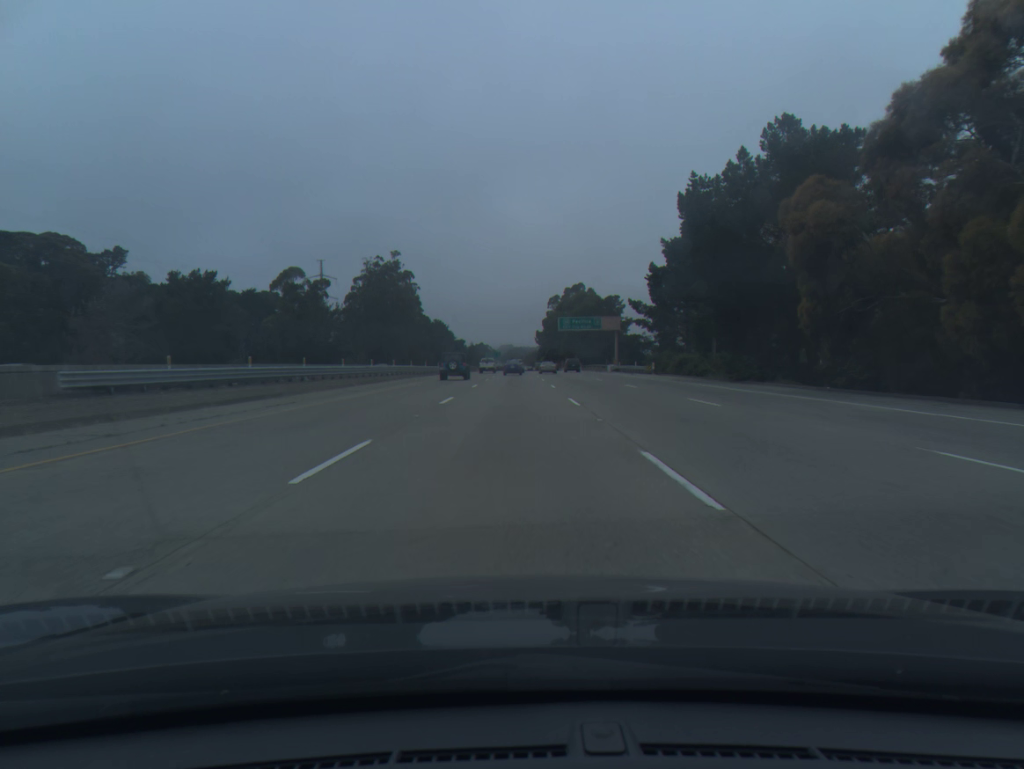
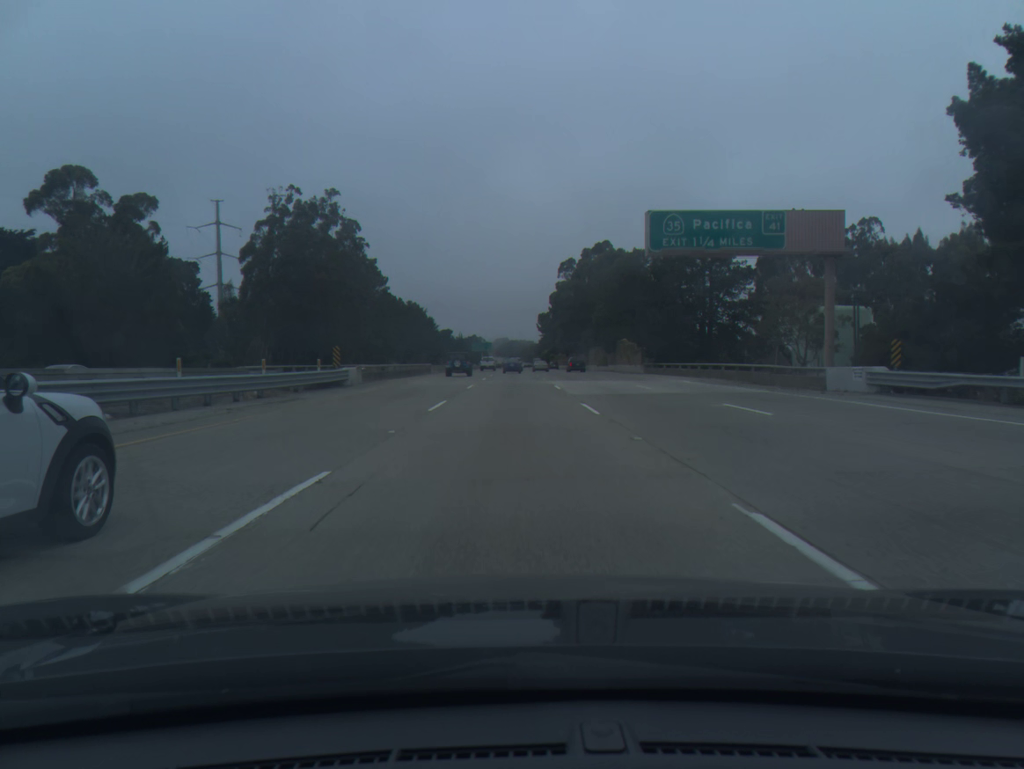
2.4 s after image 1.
(-0.4, +77.1) m; 0°
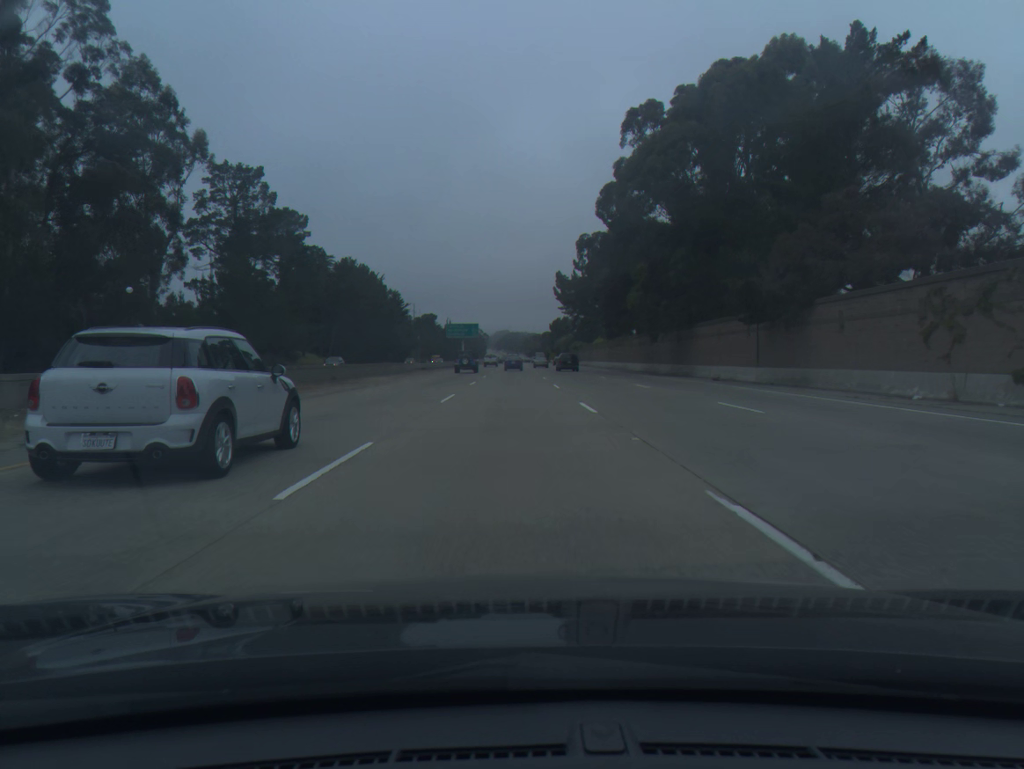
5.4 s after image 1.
(-0.5, +99.5) m; 0°
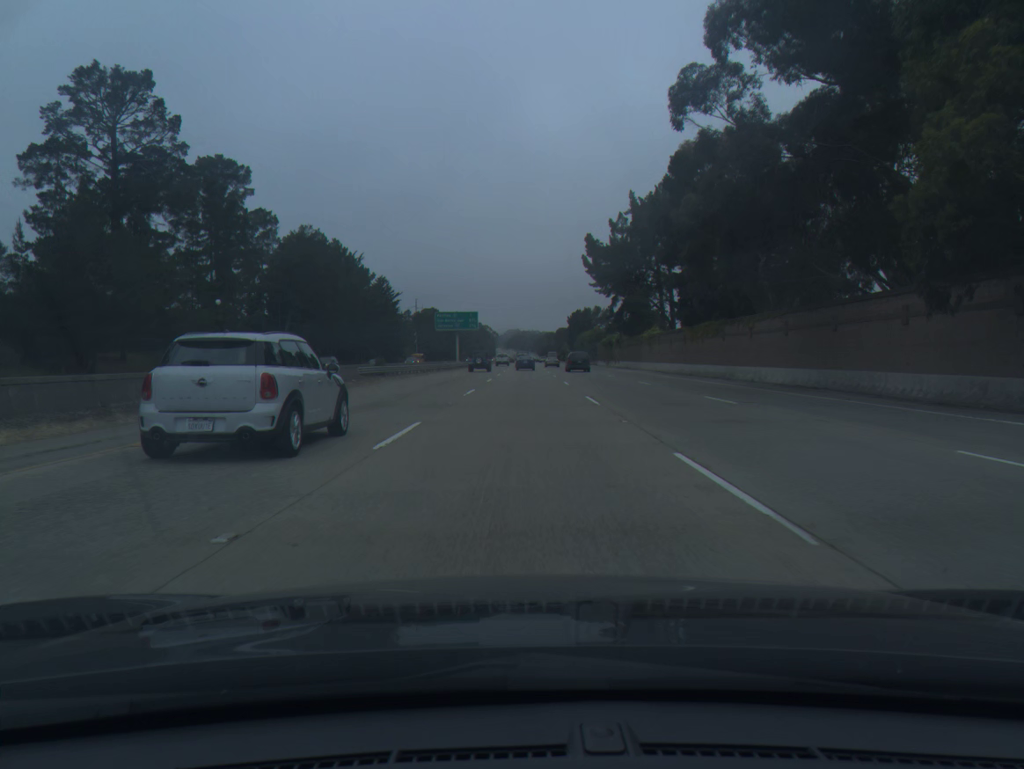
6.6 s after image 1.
(-0.3, +40.3) m; -1°
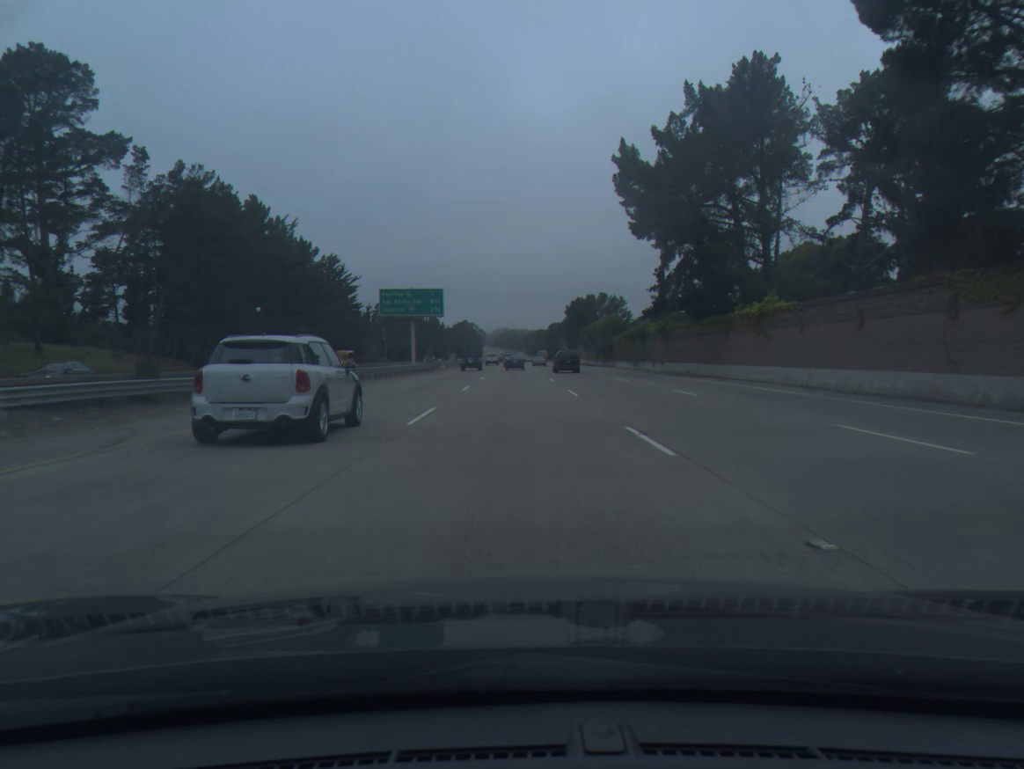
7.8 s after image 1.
(+0.2, +40.3) m; +1°
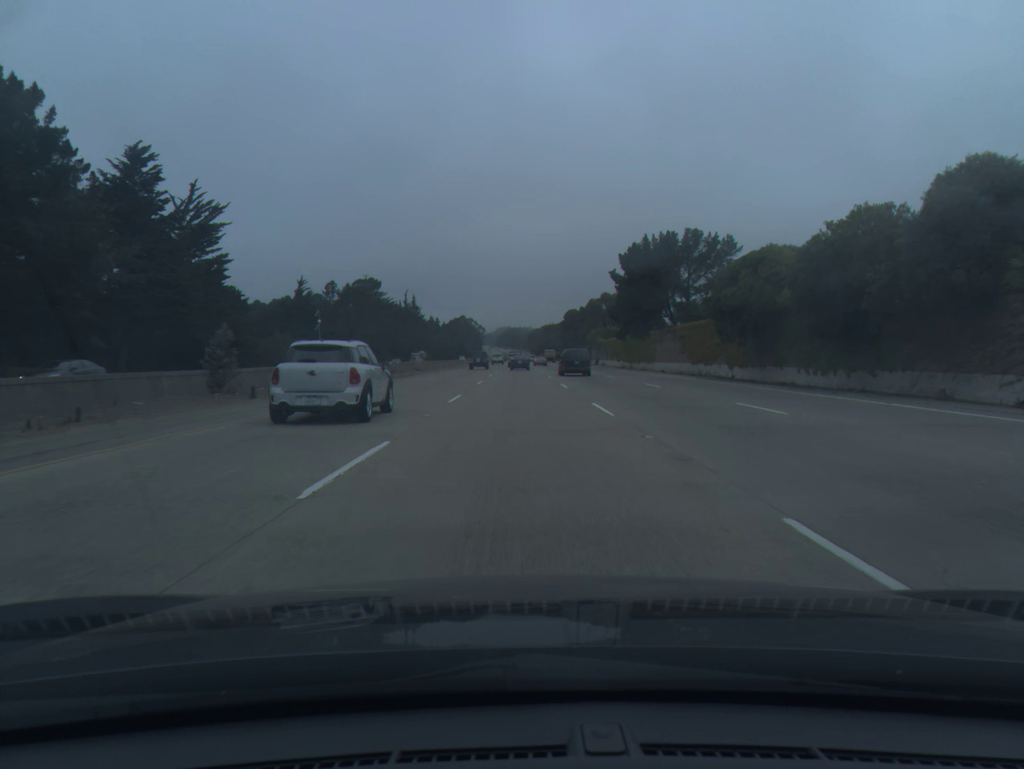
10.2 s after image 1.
(-0.5, +80.5) m; 0°
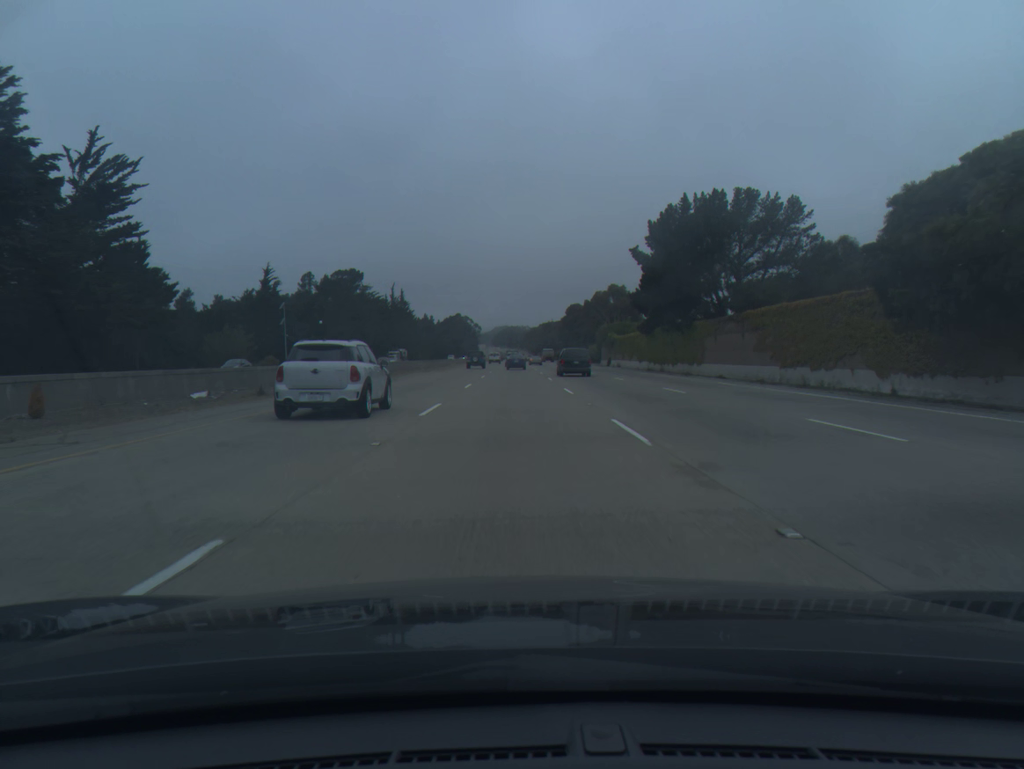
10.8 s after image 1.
(+0.1, +20.1) m; 0°
